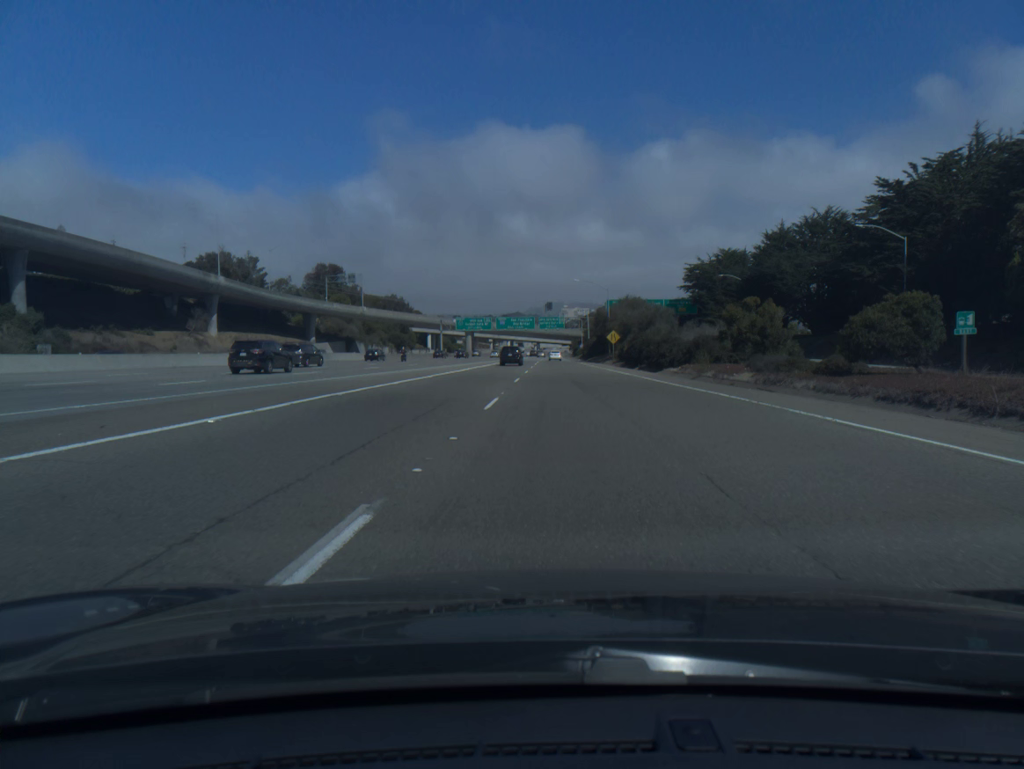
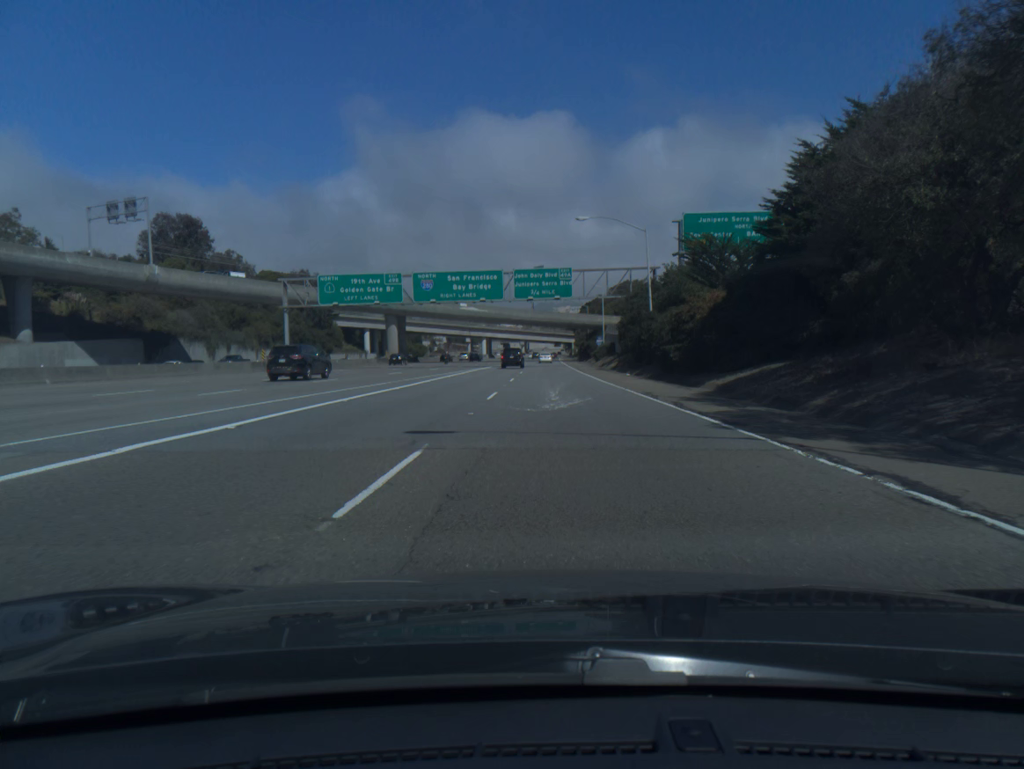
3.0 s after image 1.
(+1.4, +99.1) m; +1°
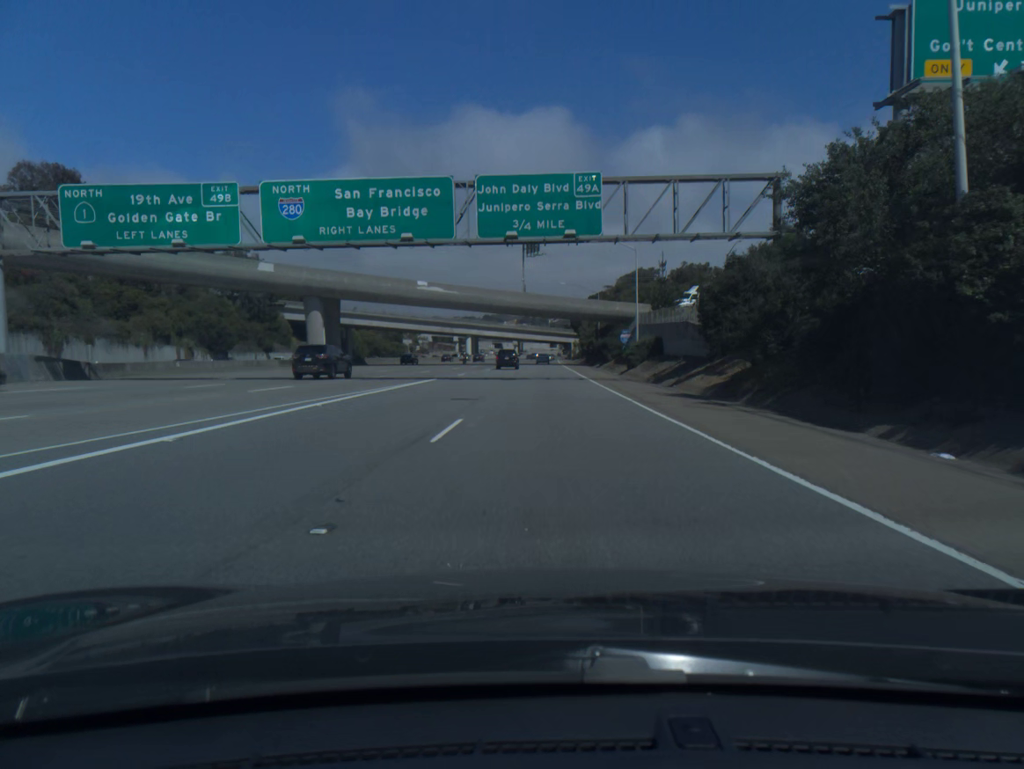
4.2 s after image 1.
(0.0, +39.2) m; 0°
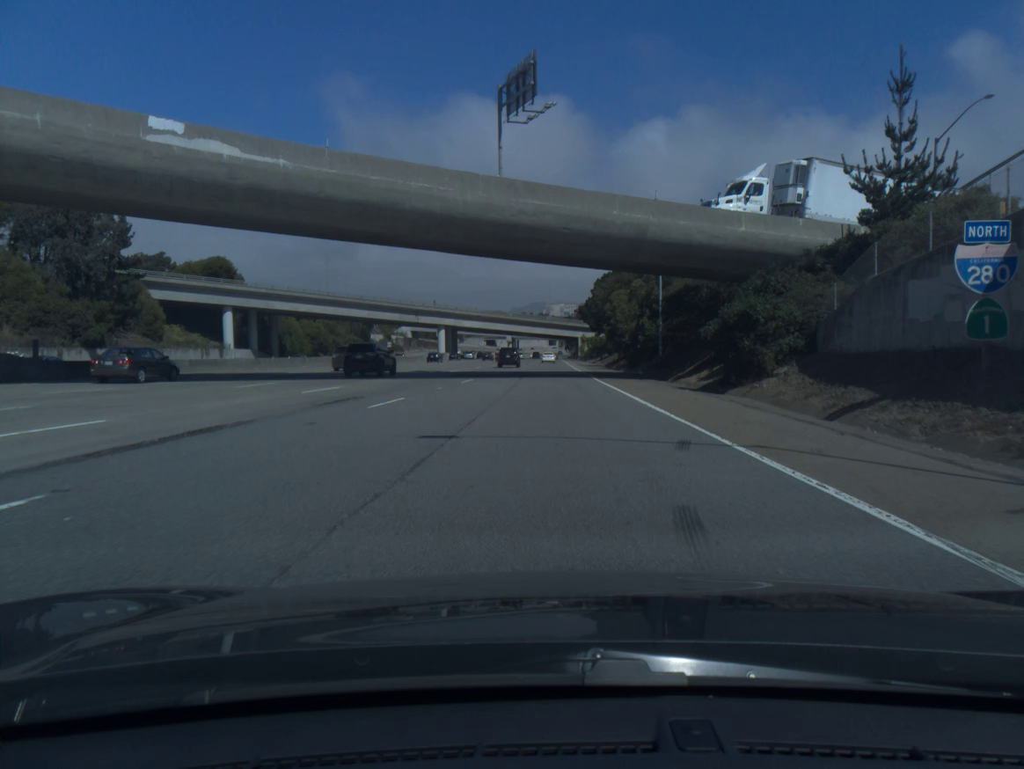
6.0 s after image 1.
(-0.1, +58.3) m; 0°
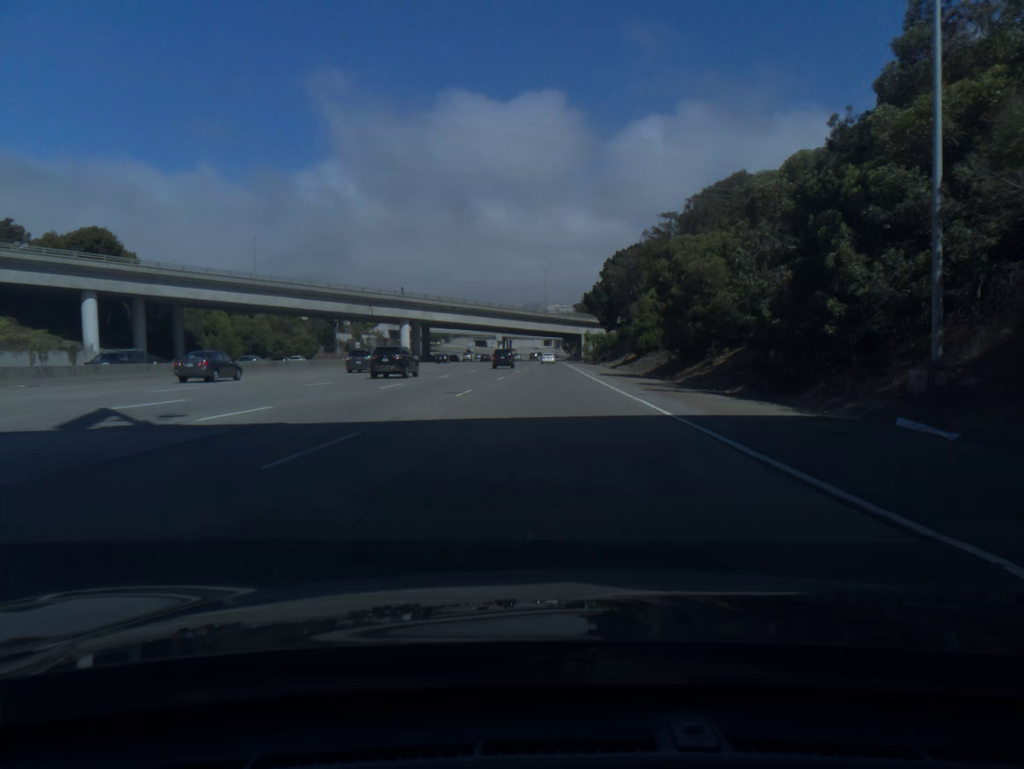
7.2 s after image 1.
(+0.2, +38.5) m; +1°
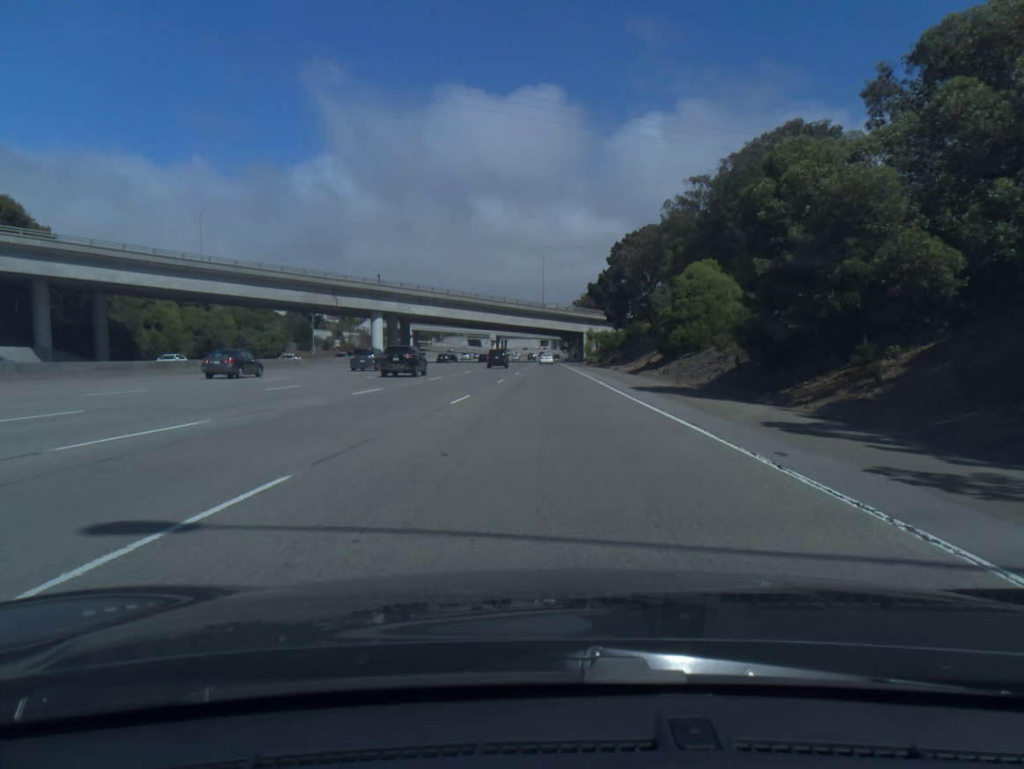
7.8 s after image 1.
(0.0, +19.2) m; 0°
